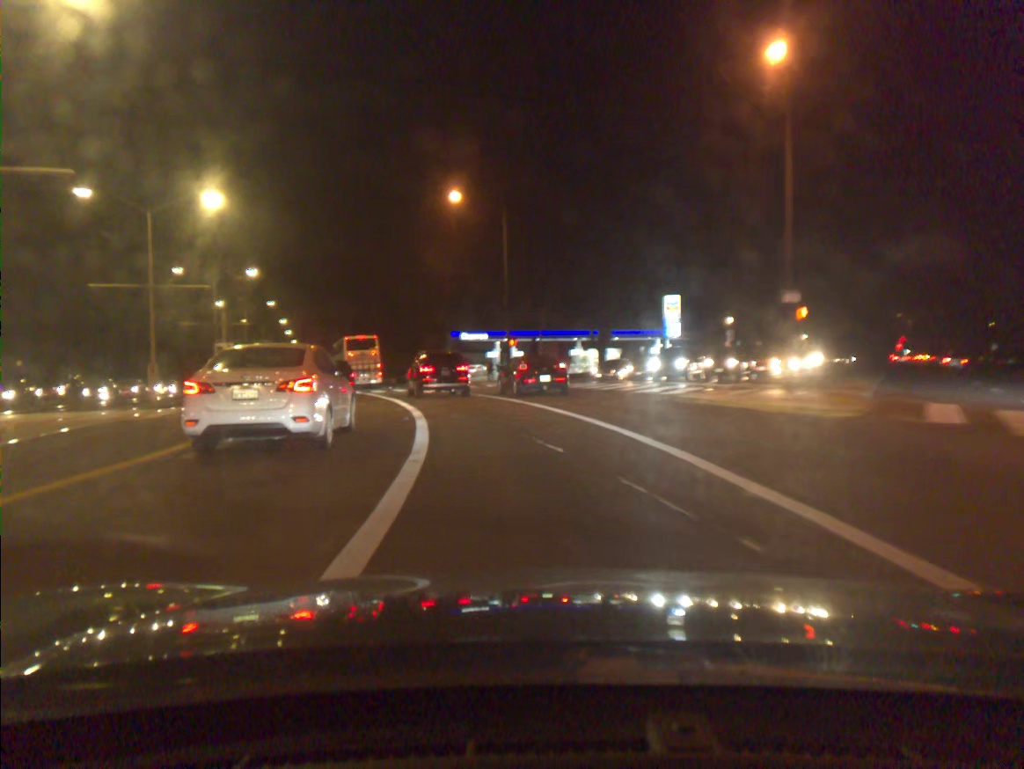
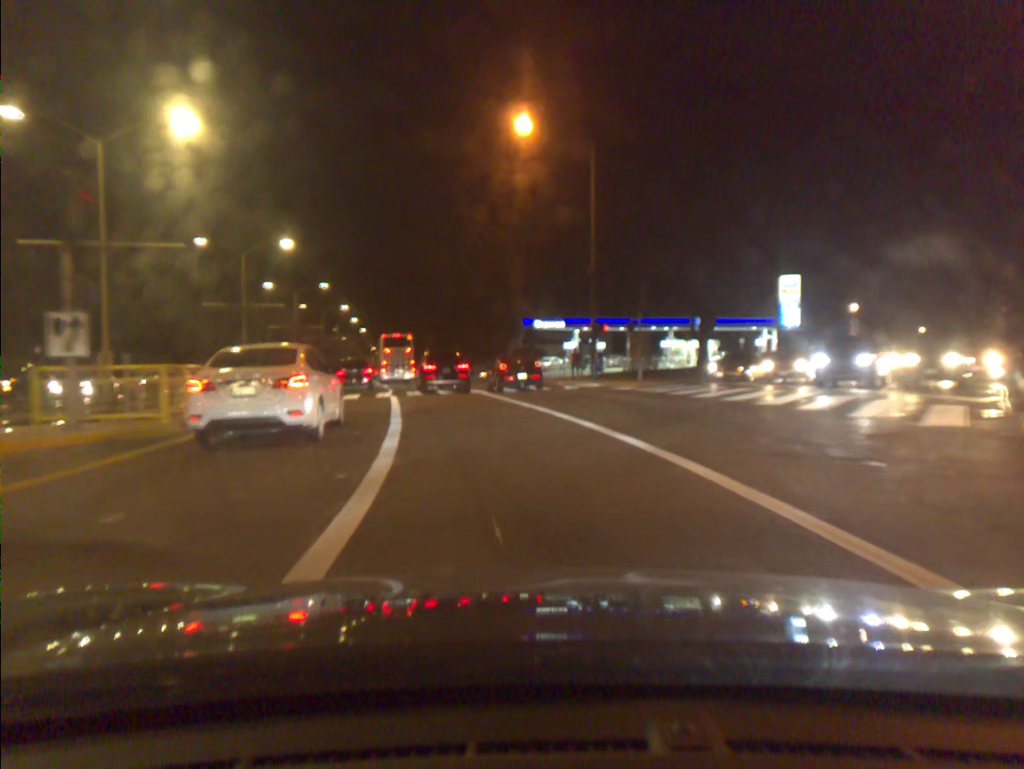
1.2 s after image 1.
(-0.8, +12.8) m; -6°
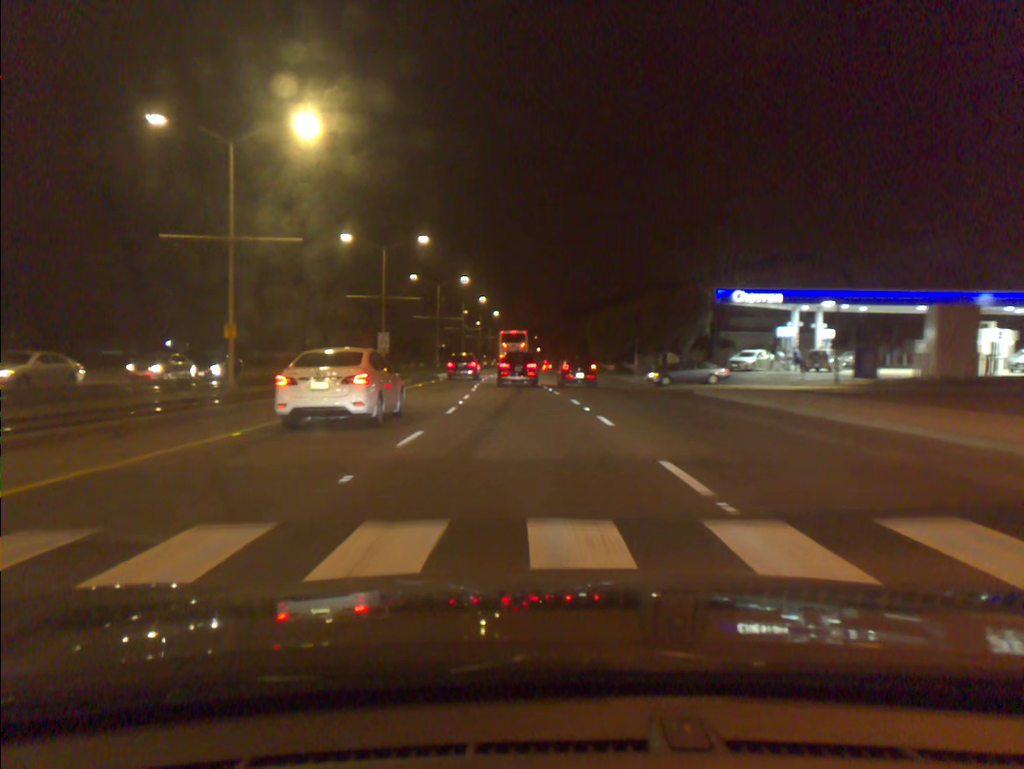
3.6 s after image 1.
(-3.1, +28.8) m; -10°
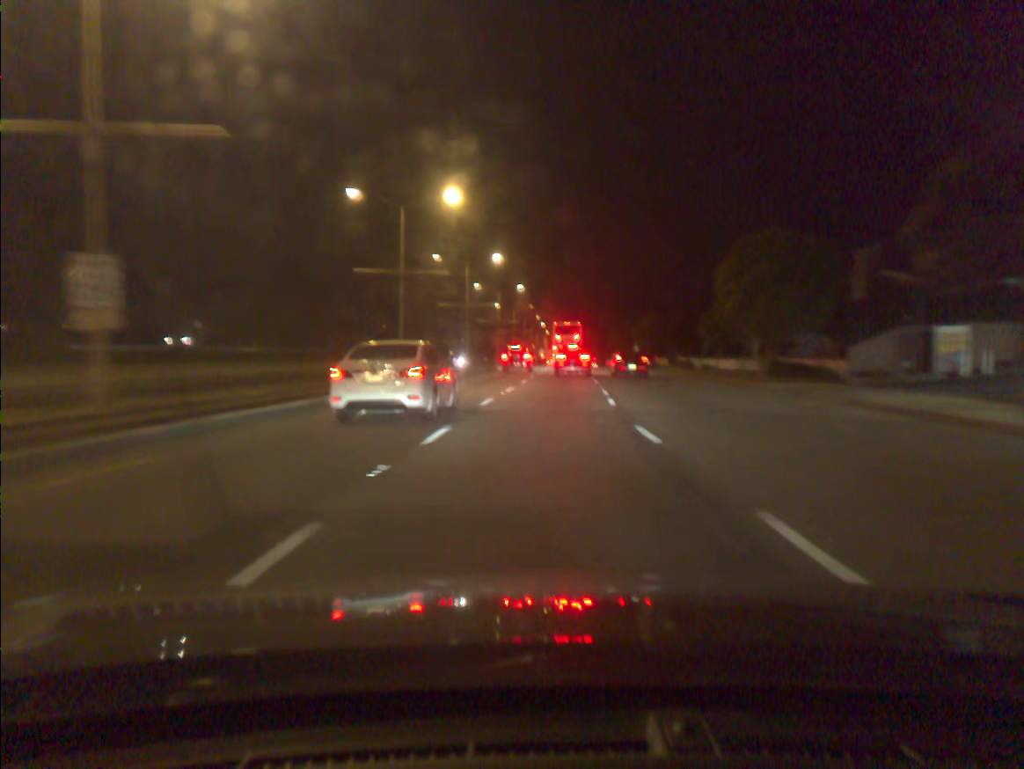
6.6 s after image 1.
(-1.3, +44.7) m; -2°
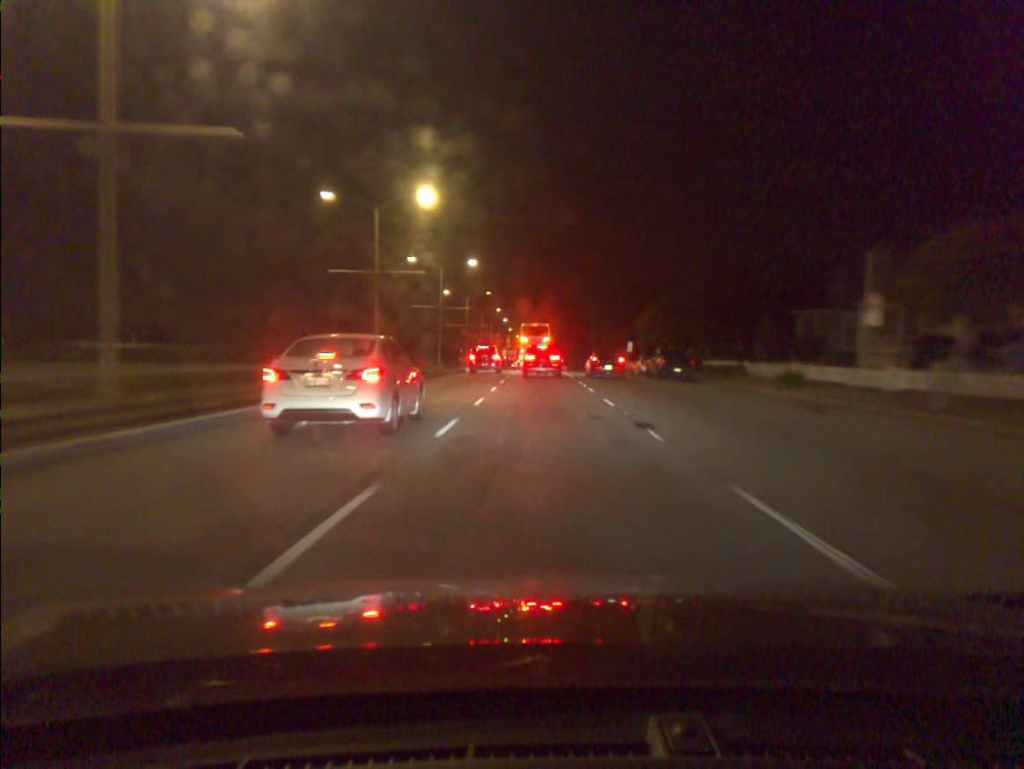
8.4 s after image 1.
(+0.7, +29.6) m; +3°
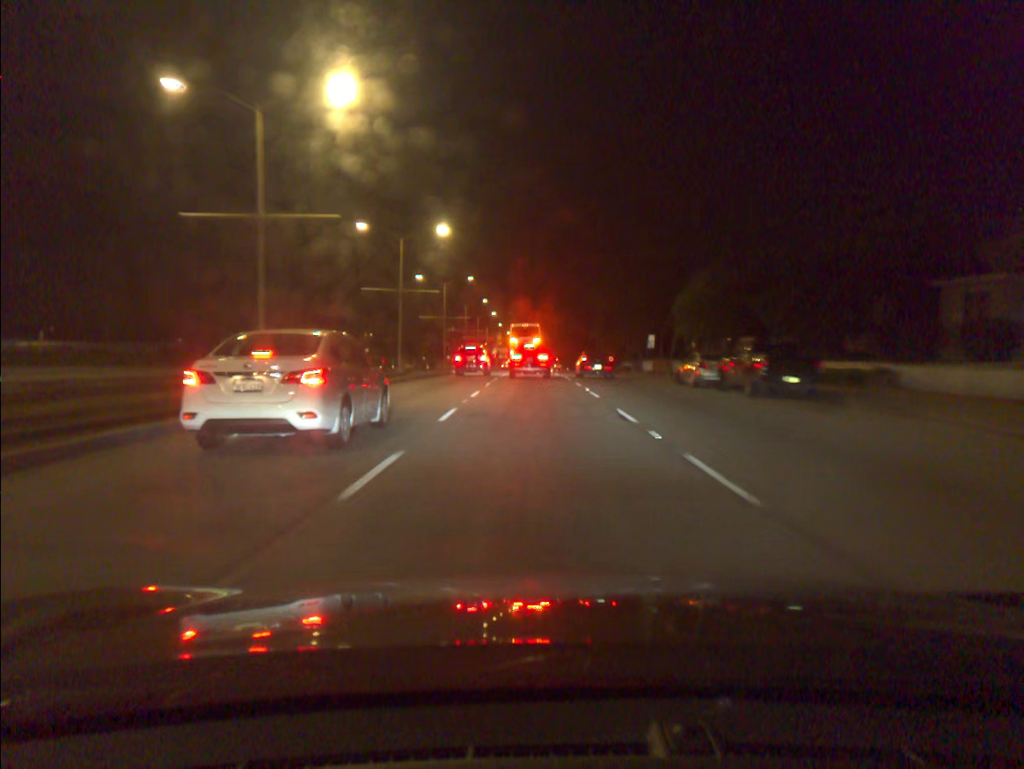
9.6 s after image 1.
(+0.1, +19.4) m; +1°
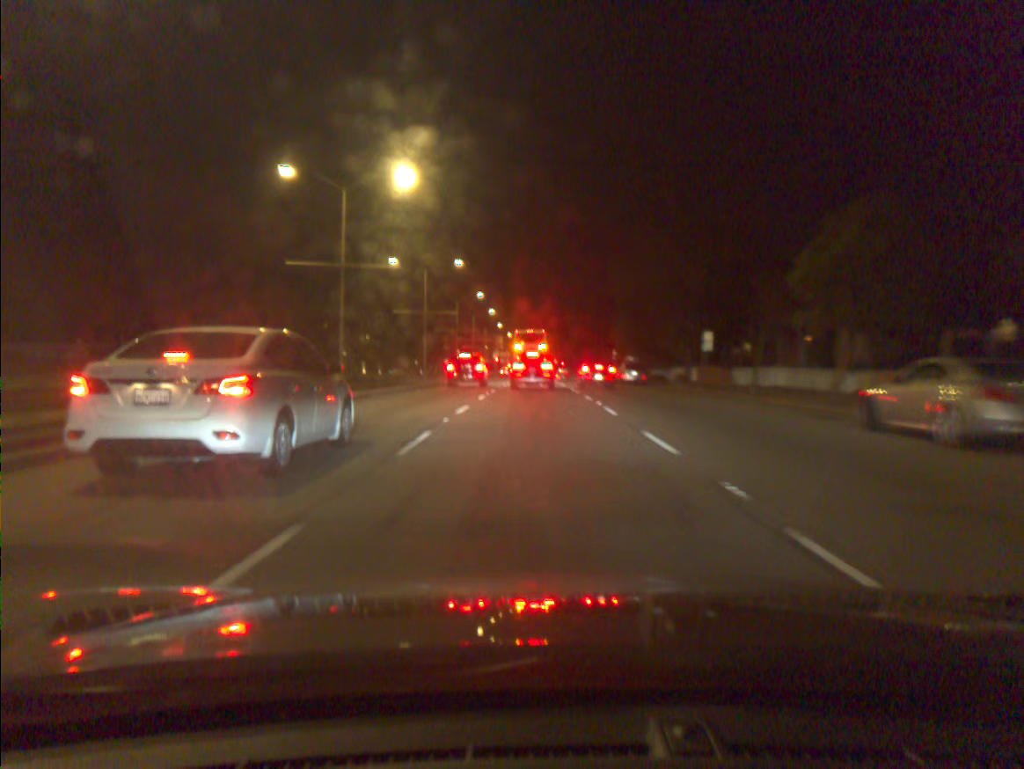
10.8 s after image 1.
(0.0, +18.6) m; 0°
